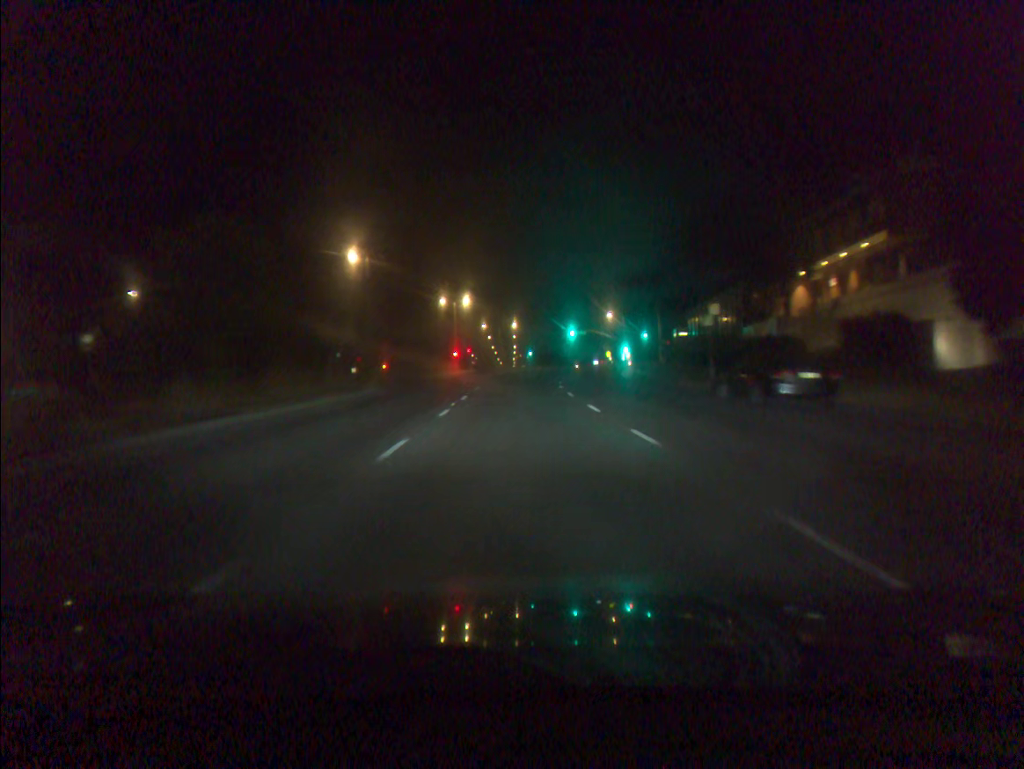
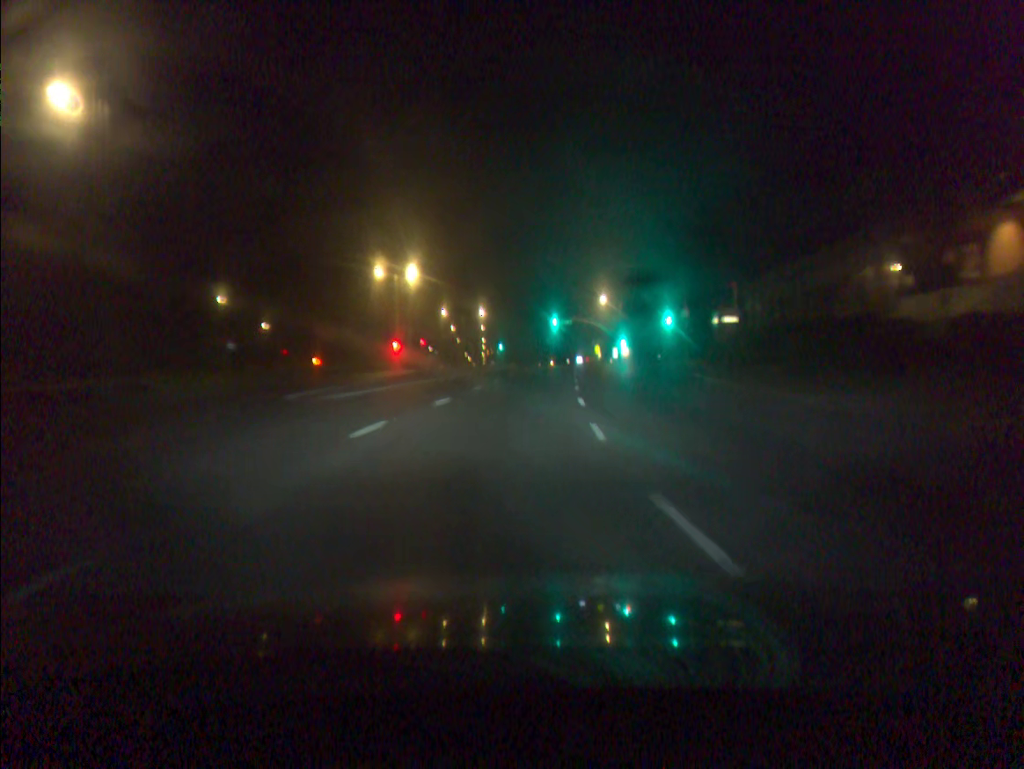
(+0.4, +28.9) m; +2°
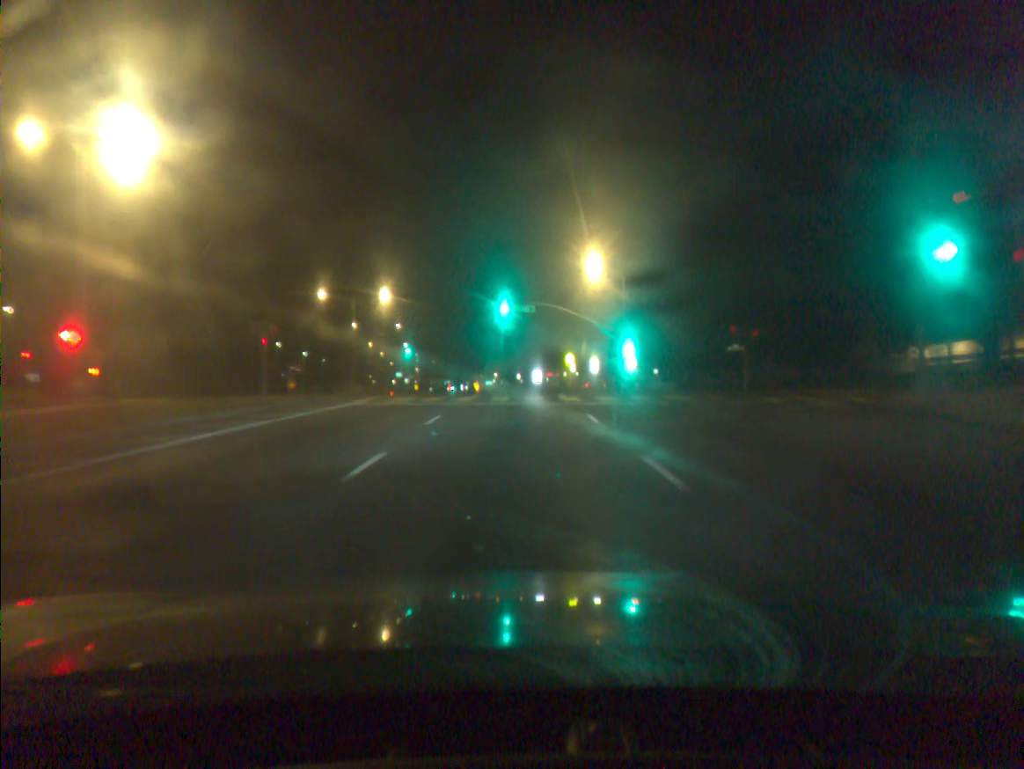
(+1.7, +47.0) m; +4°
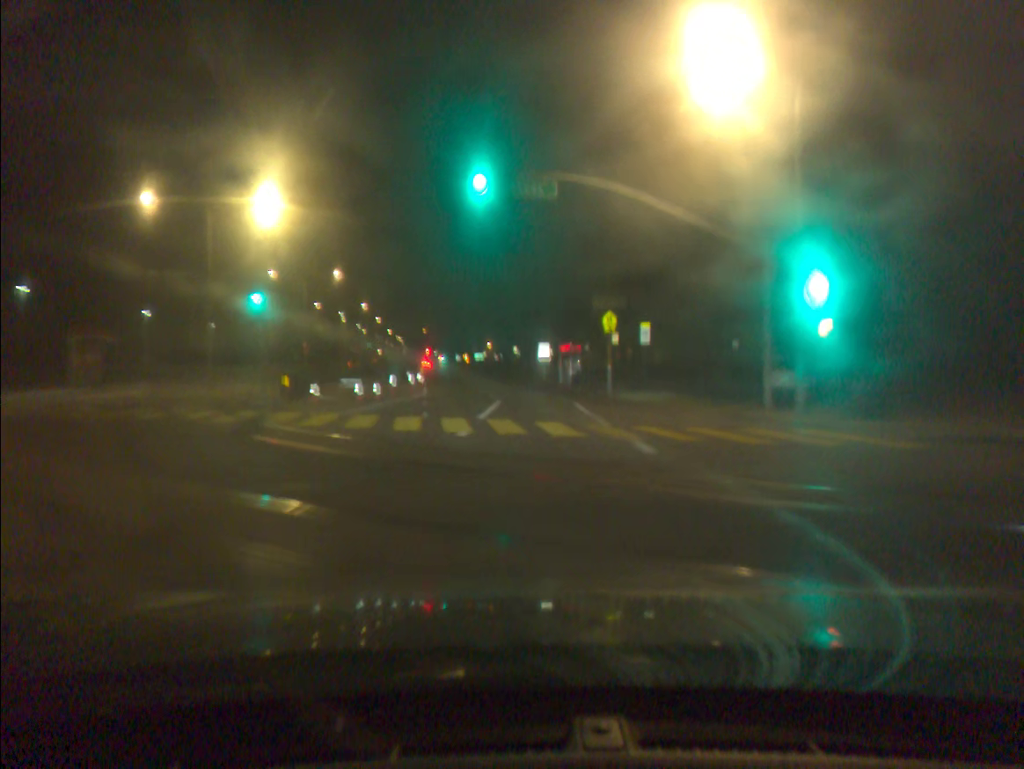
(0.0, +34.9) m; +1°
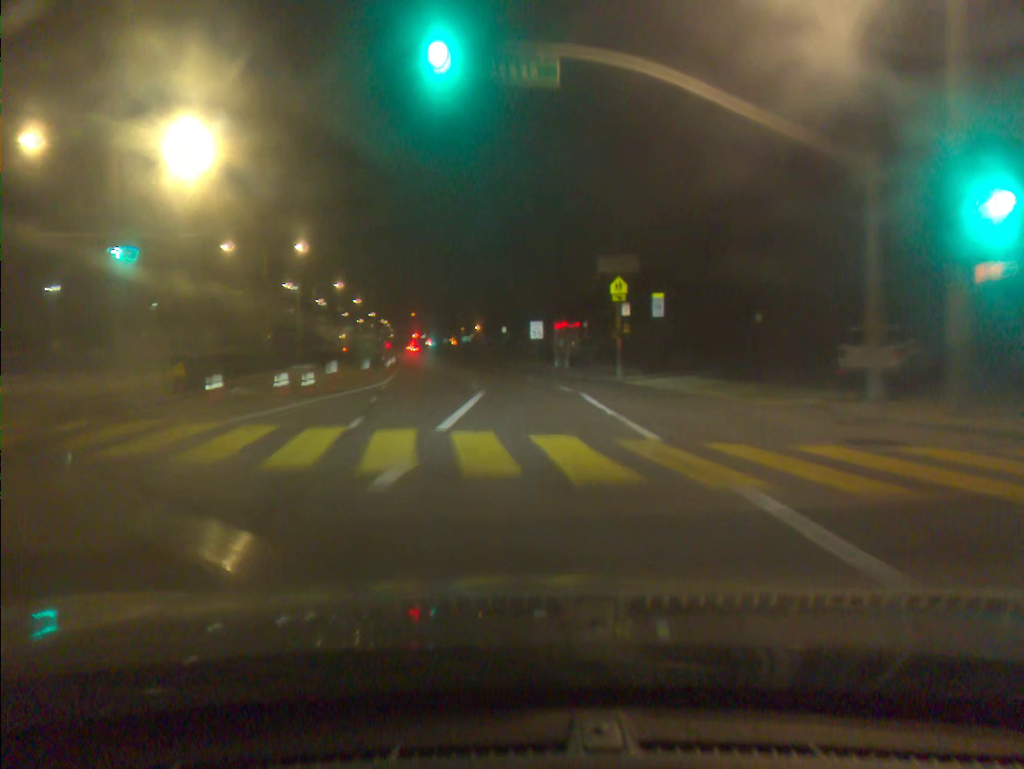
(0.0, +8.1) m; +1°
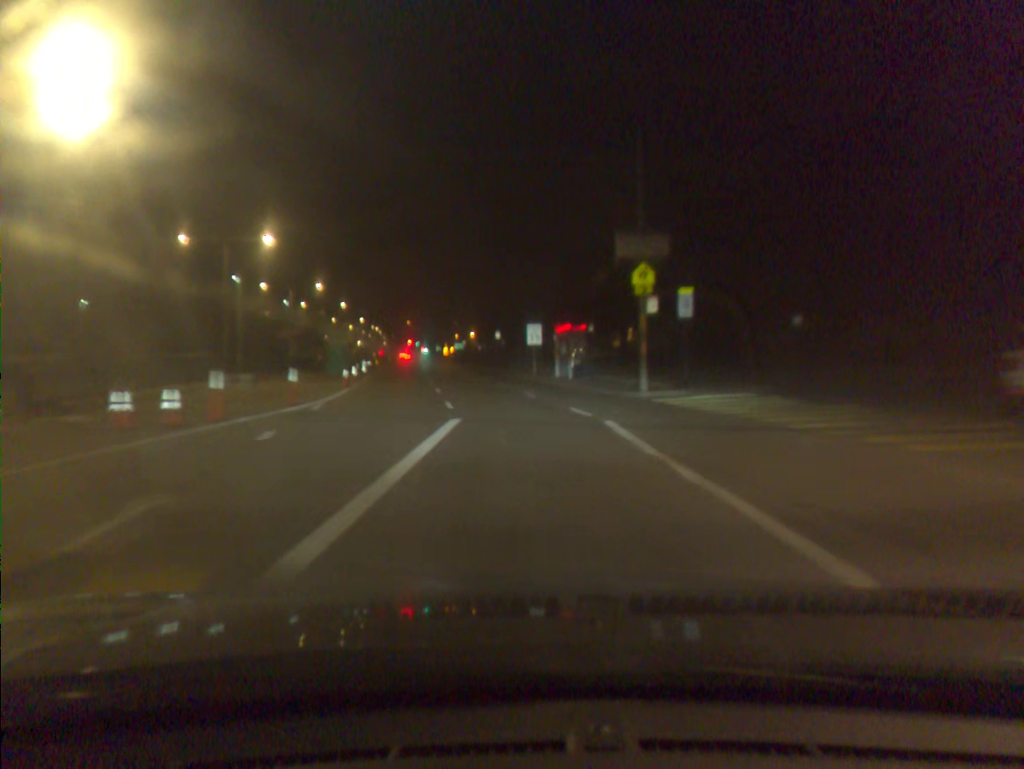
(0.0, +8.1) m; 0°
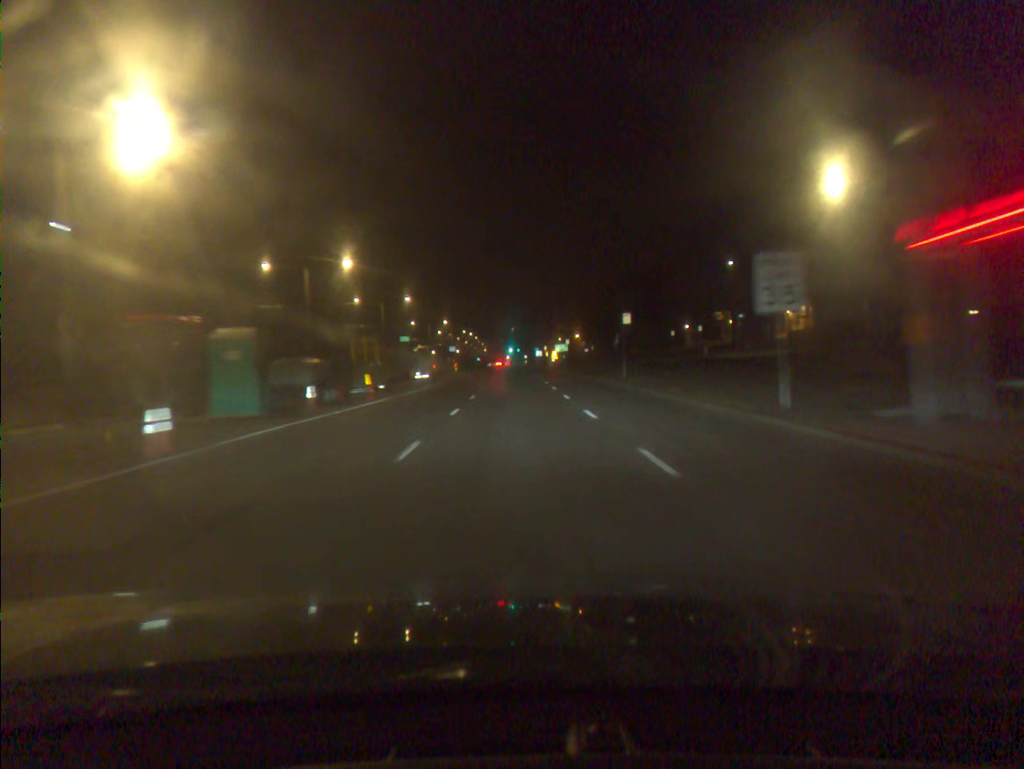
(-2.1, +32.7) m; -8°
